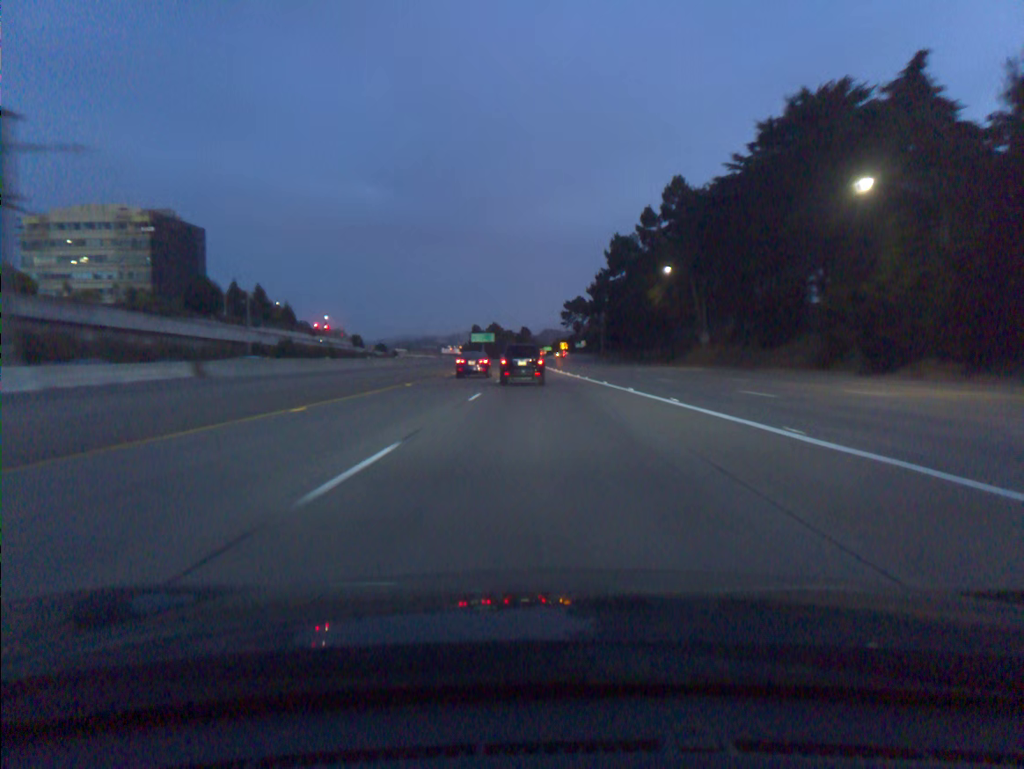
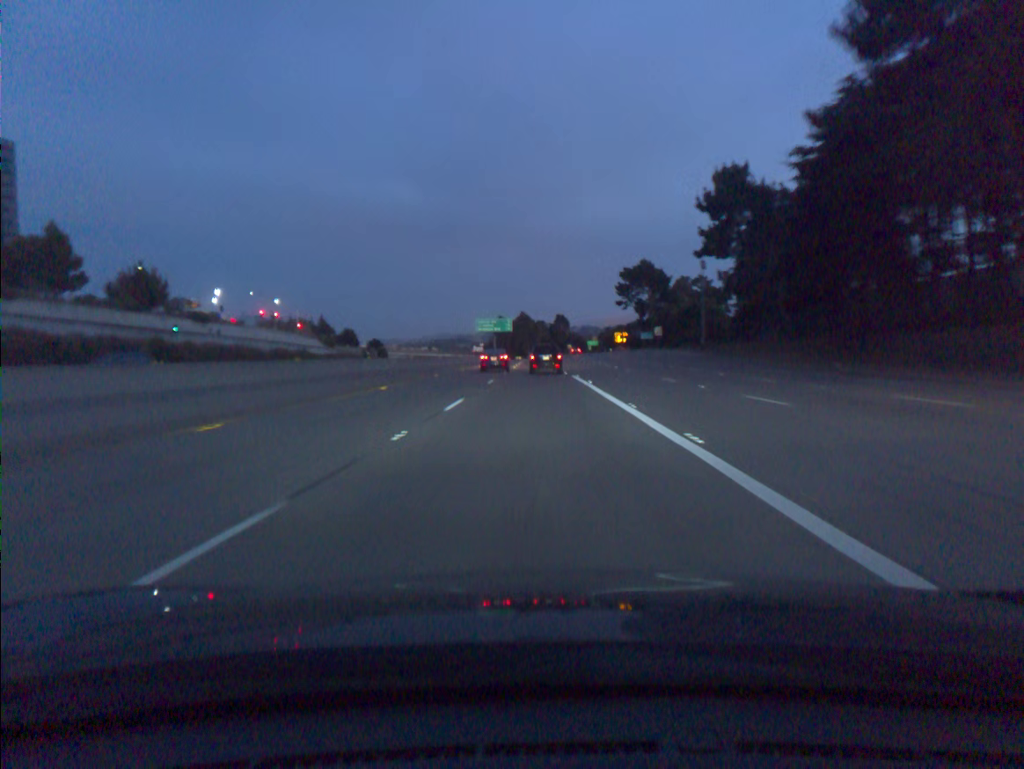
(-1.6, +92.0) m; -3°
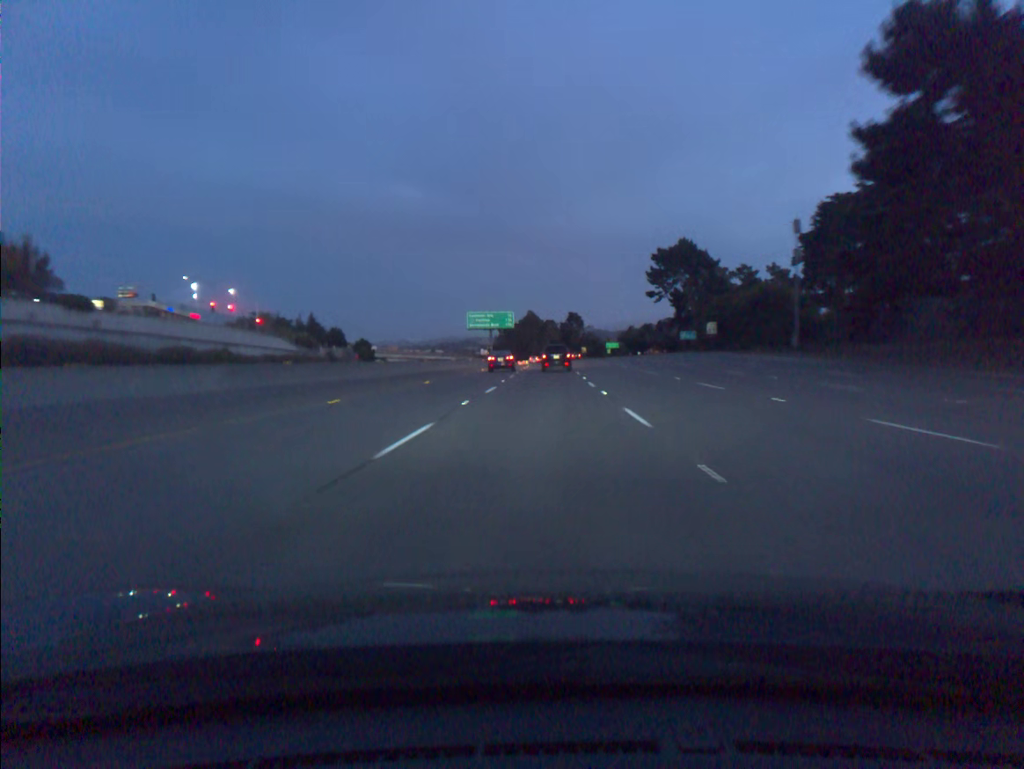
(-0.3, +36.8) m; -1°
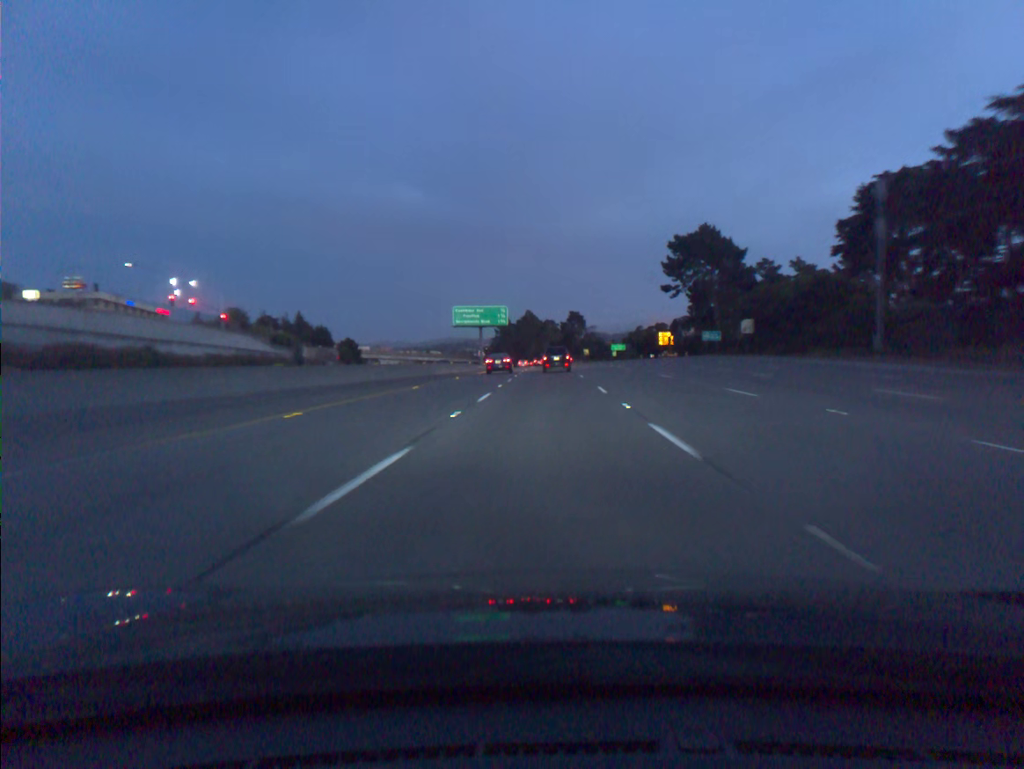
(0.0, +18.4) m; 0°
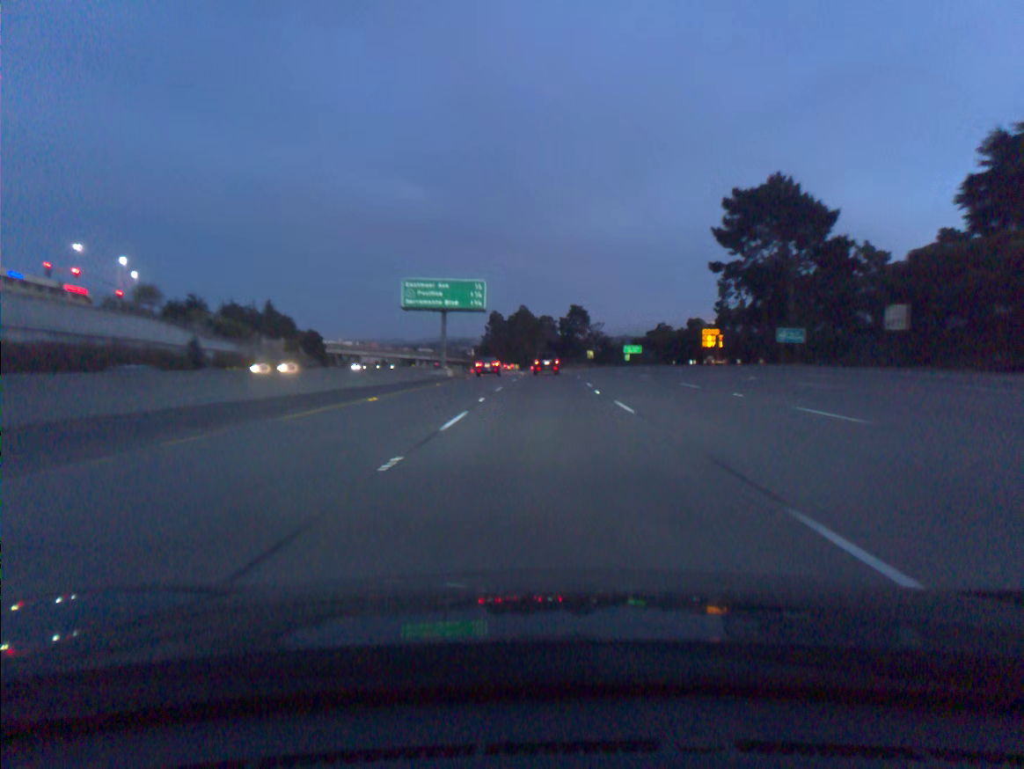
(+0.1, +36.7) m; 0°
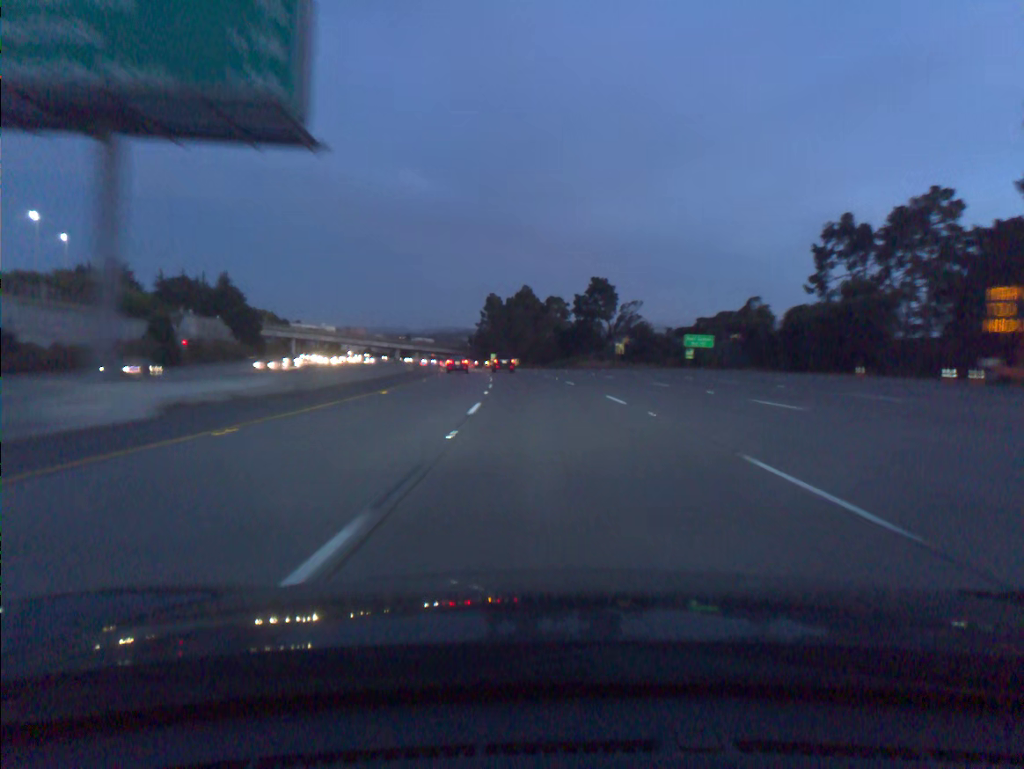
(0.0, +54.9) m; 0°
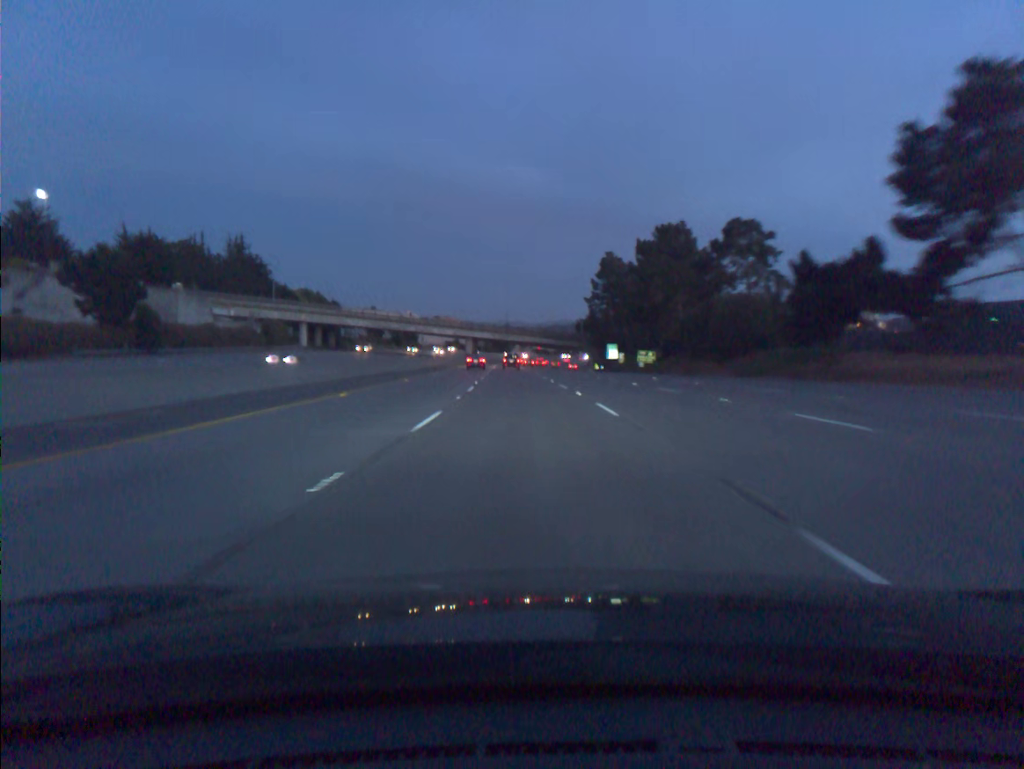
(-5.8, +91.5) m; -8°
